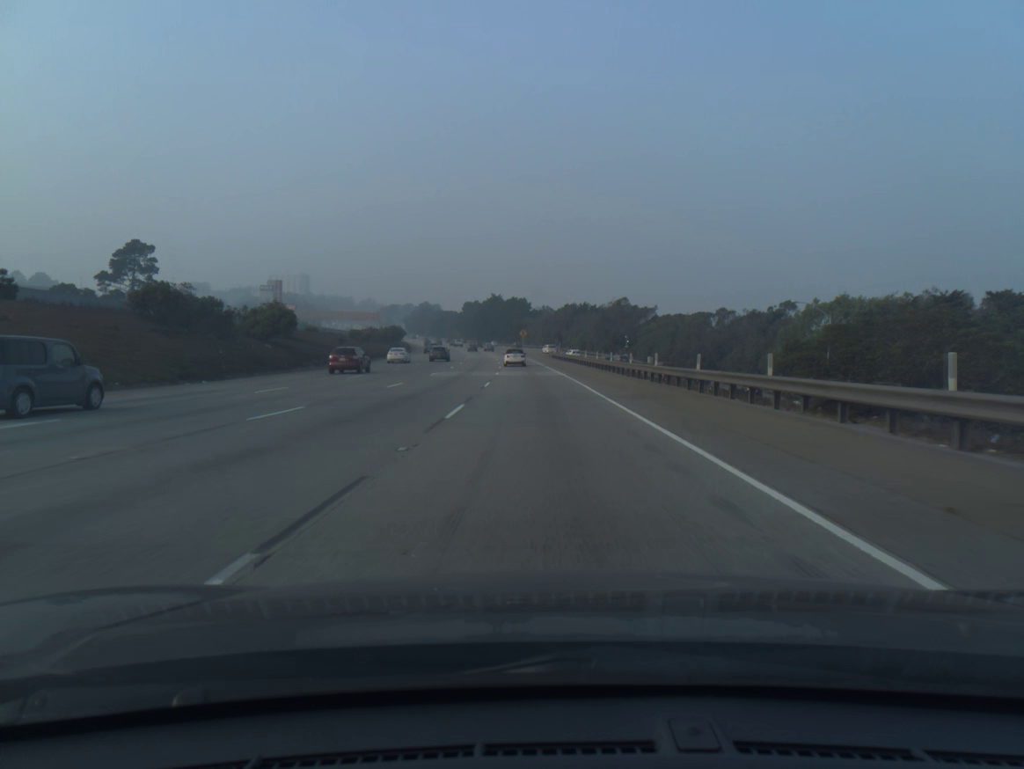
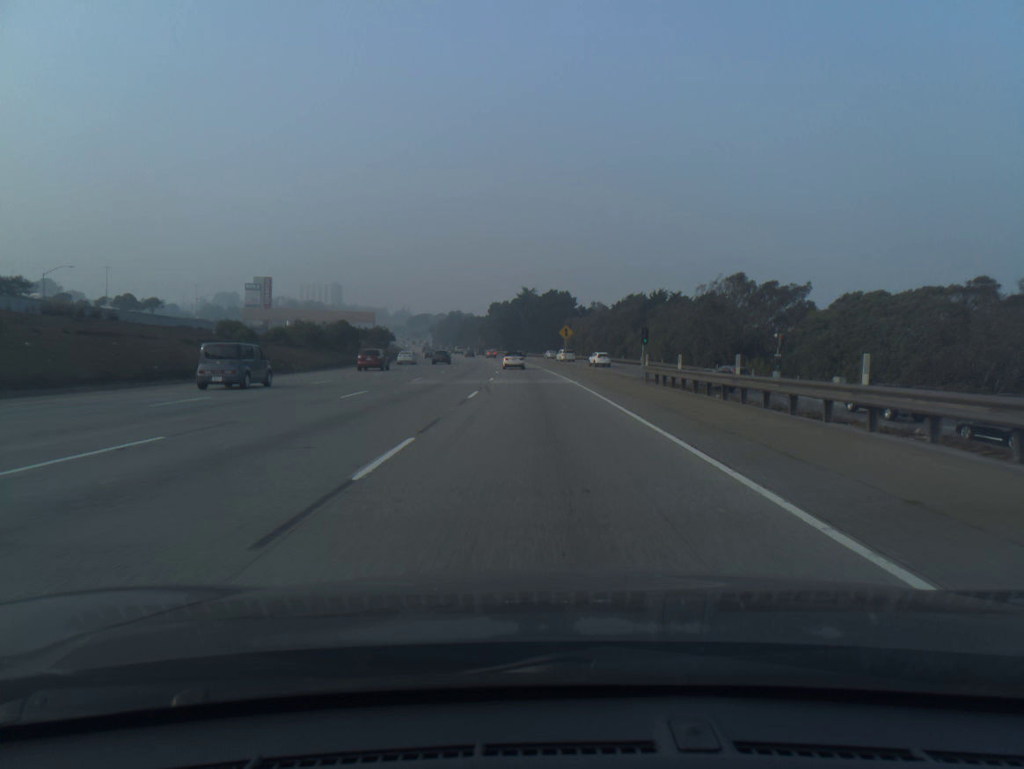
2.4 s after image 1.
(-1.6, +65.8) m; -3°
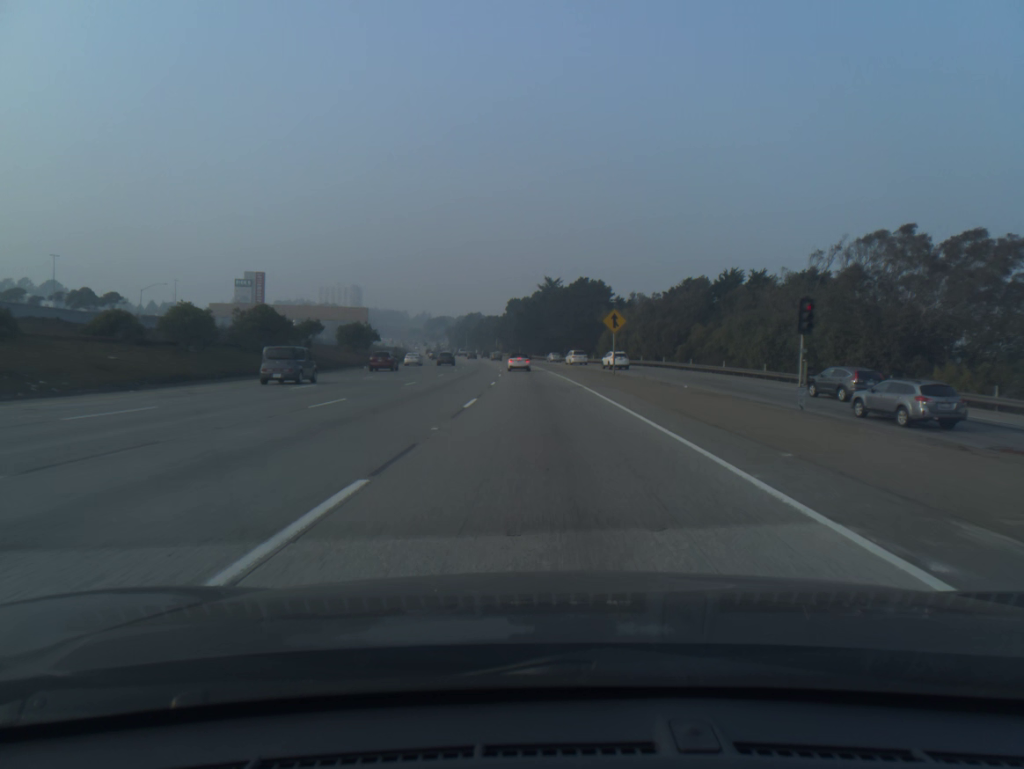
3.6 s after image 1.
(-0.5, +32.9) m; -2°
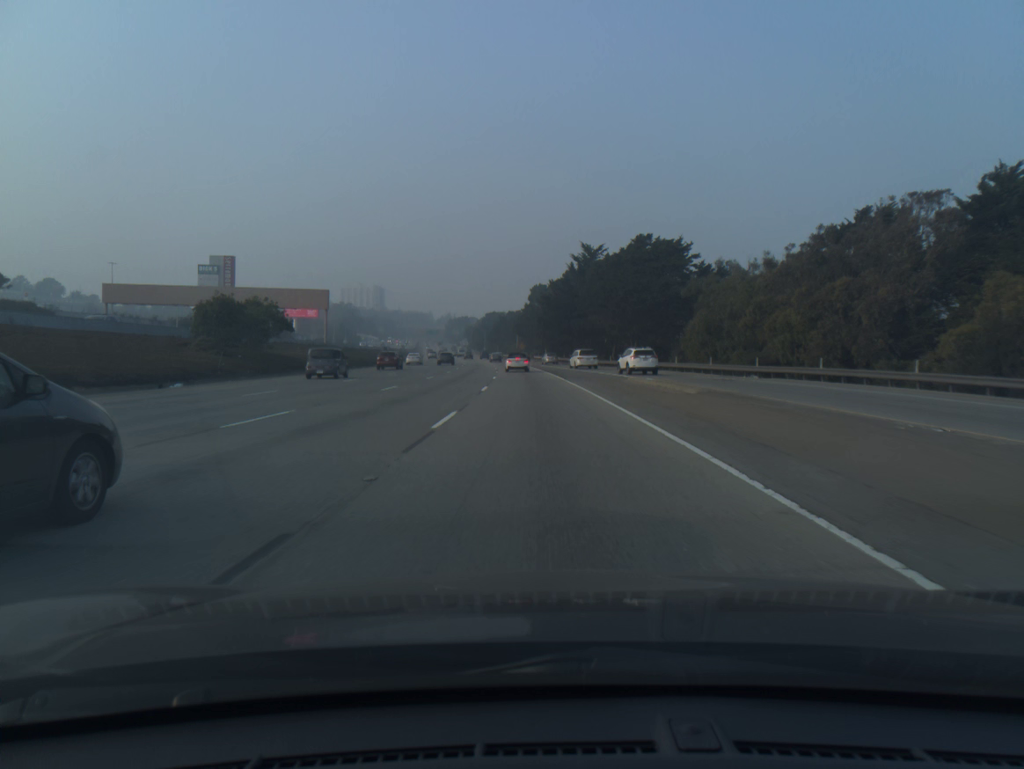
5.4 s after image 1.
(-0.8, +49.1) m; -2°
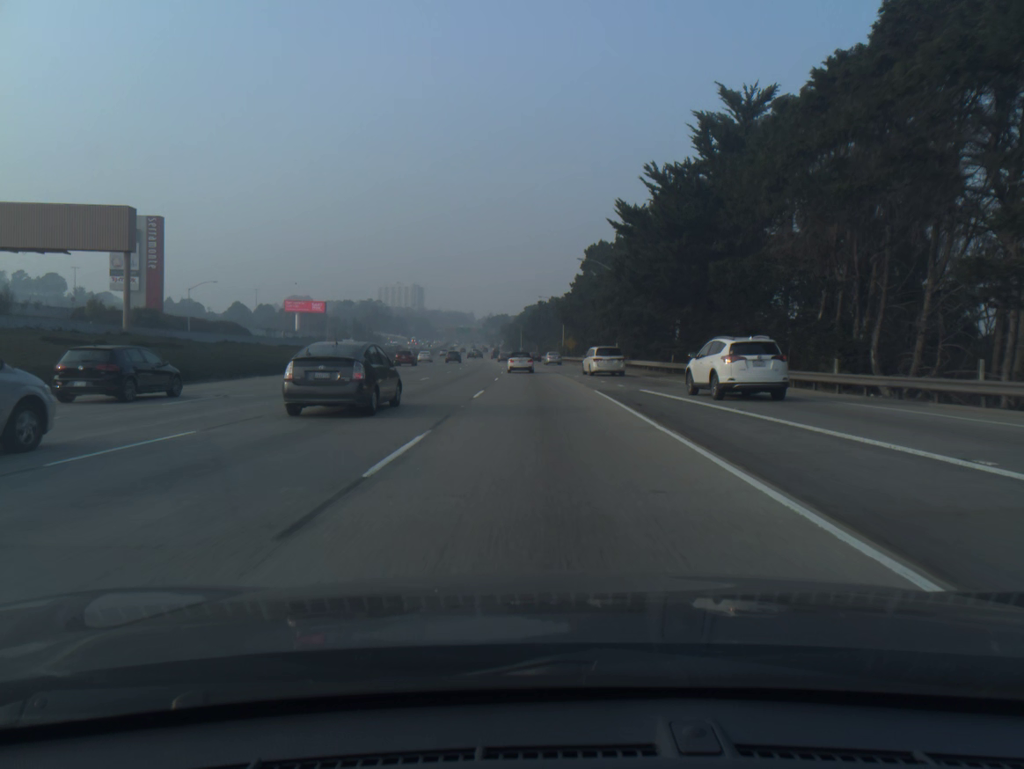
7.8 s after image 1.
(-1.8, +64.0) m; -3°
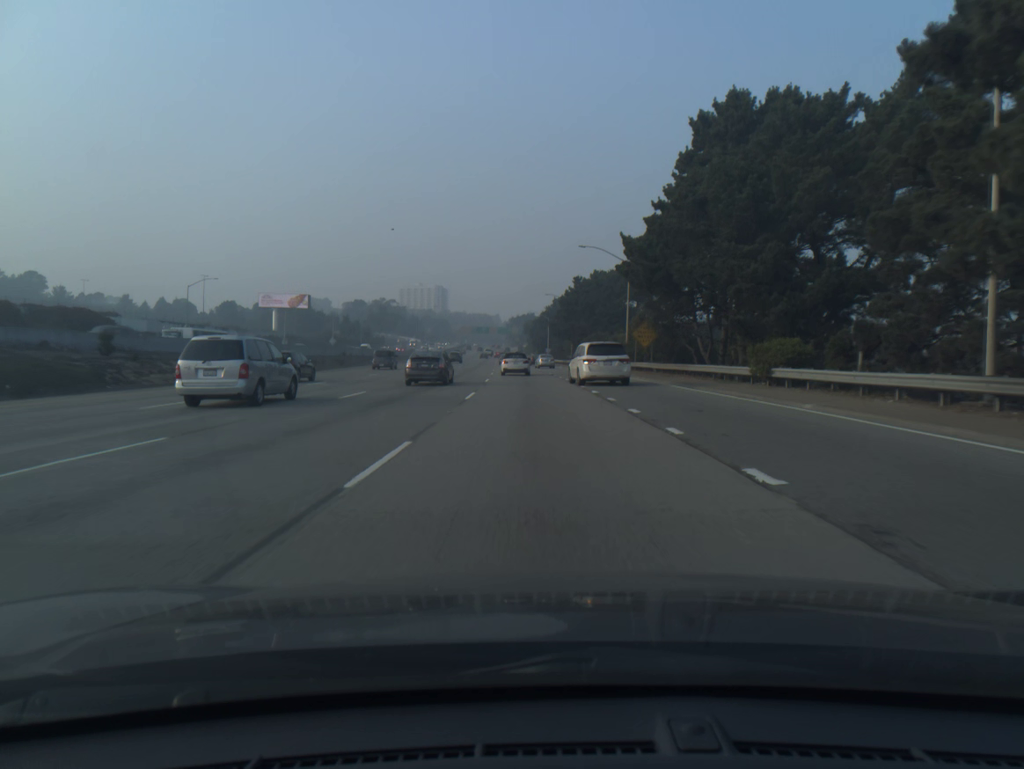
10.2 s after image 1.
(-1.2, +59.3) m; -2°
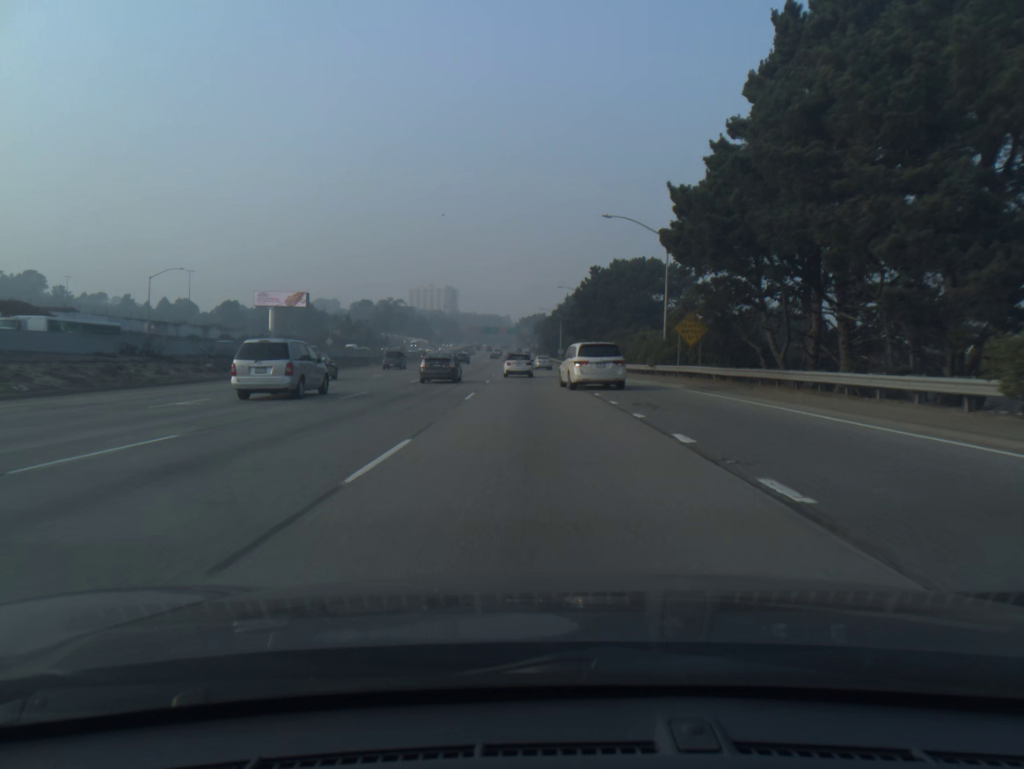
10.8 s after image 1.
(-0.1, +14.3) m; -1°
